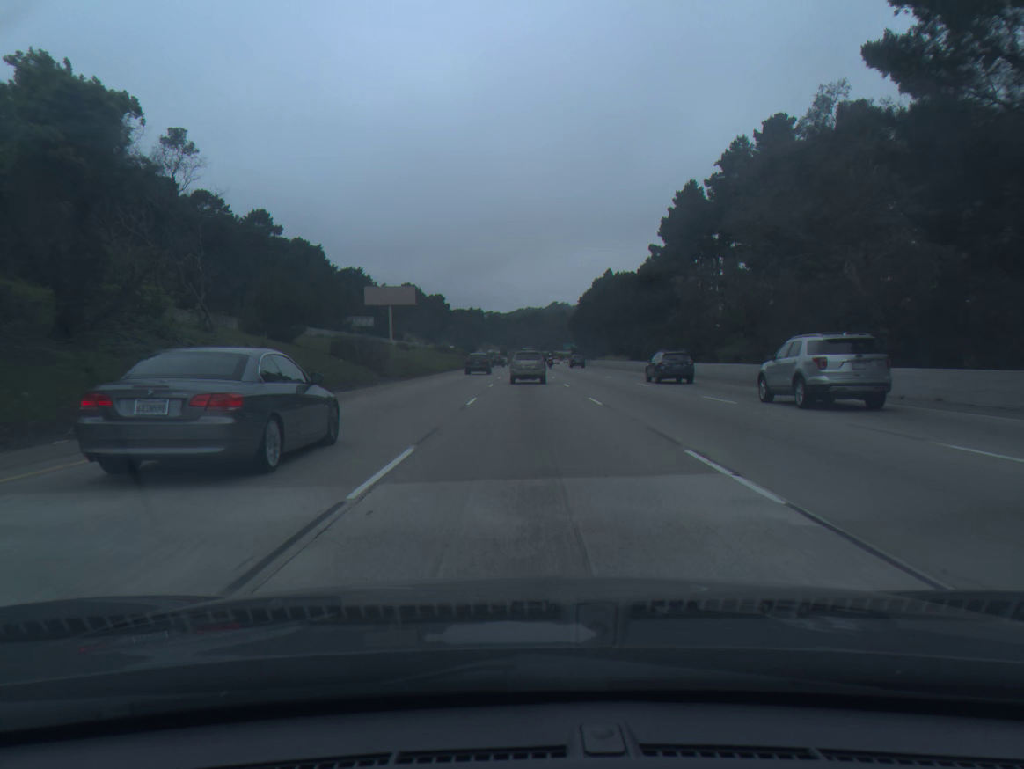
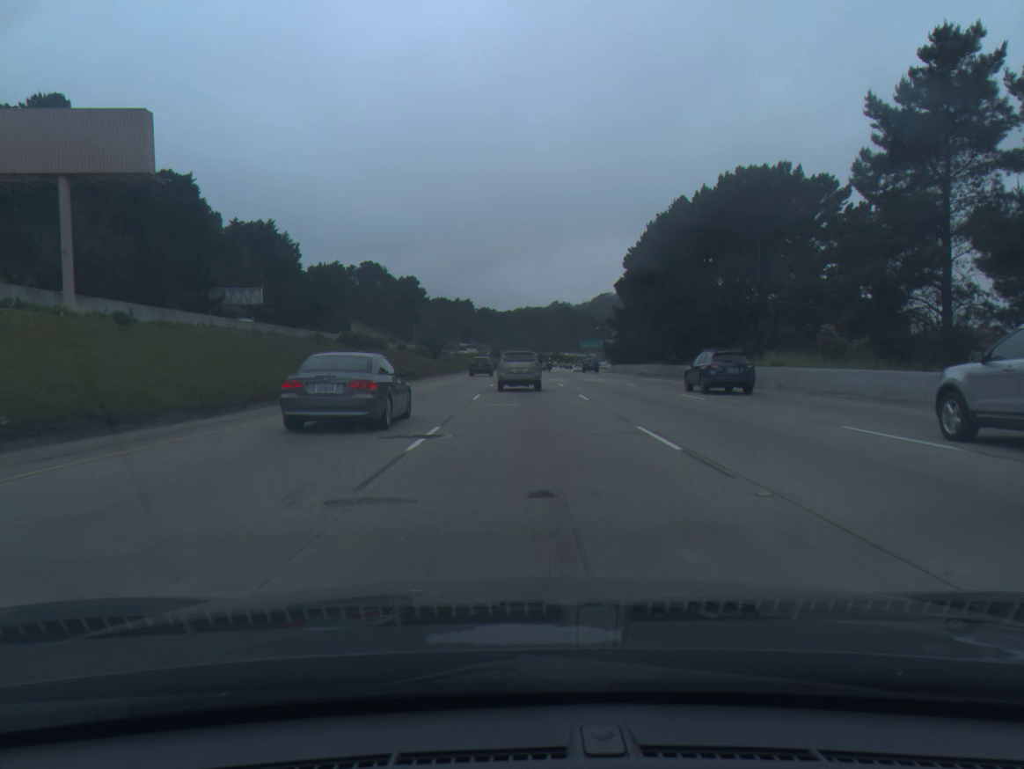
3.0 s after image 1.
(+0.3, +83.7) m; 0°
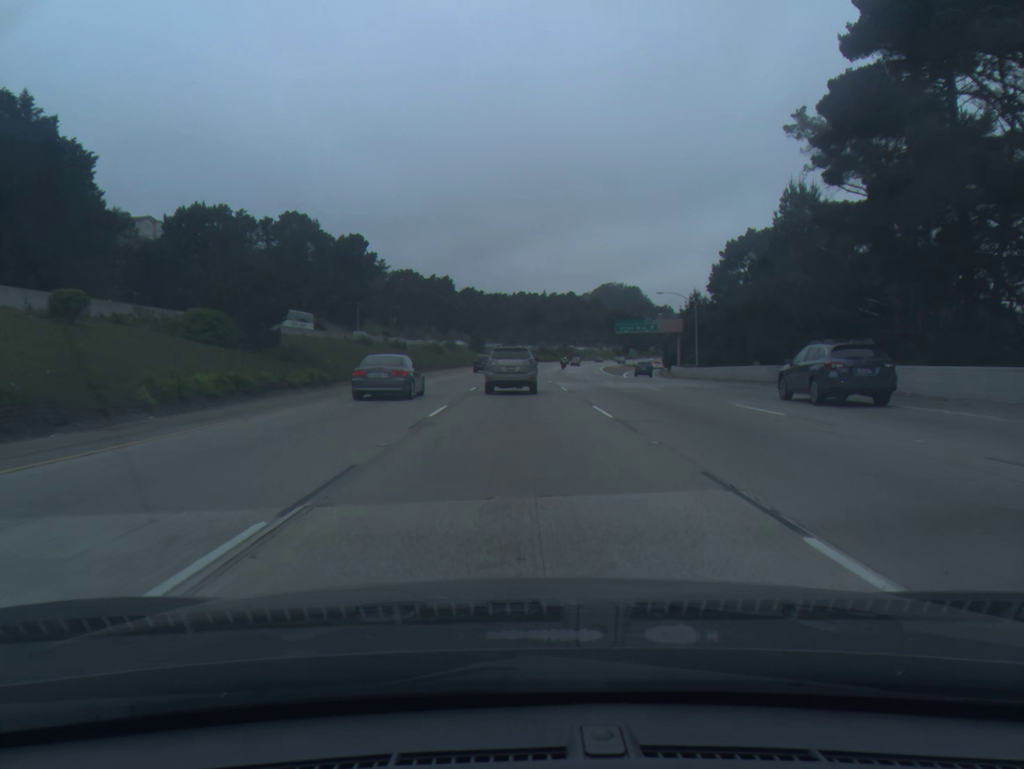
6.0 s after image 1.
(+0.5, +82.0) m; 0°
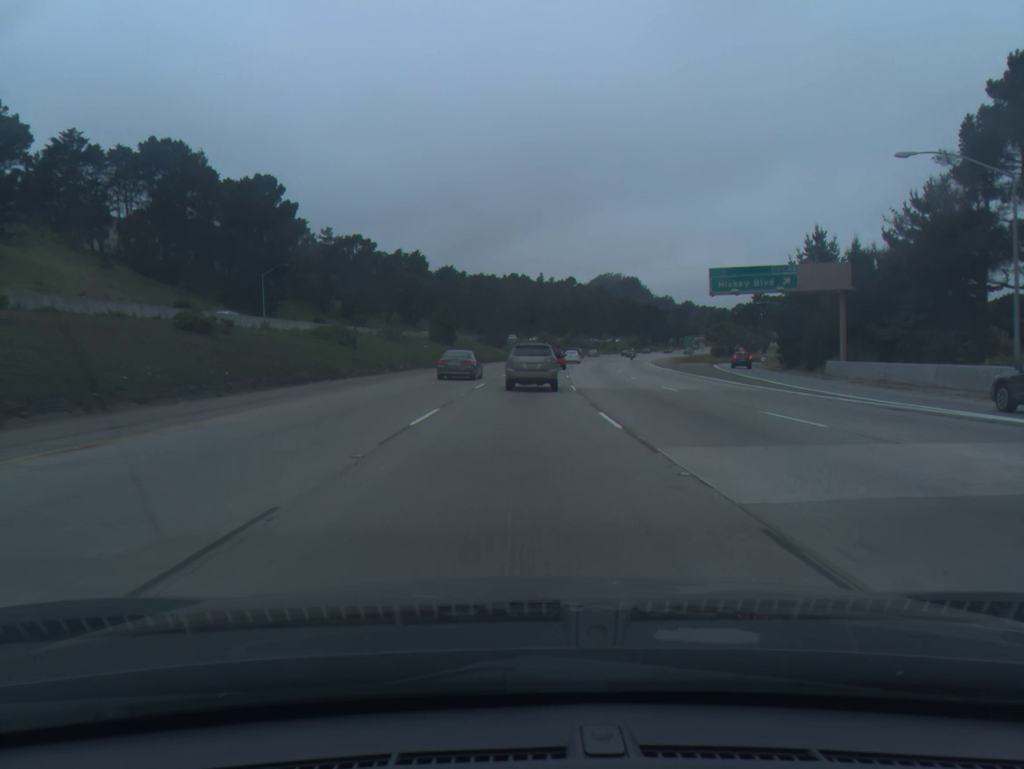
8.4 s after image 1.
(+0.1, +61.1) m; 0°
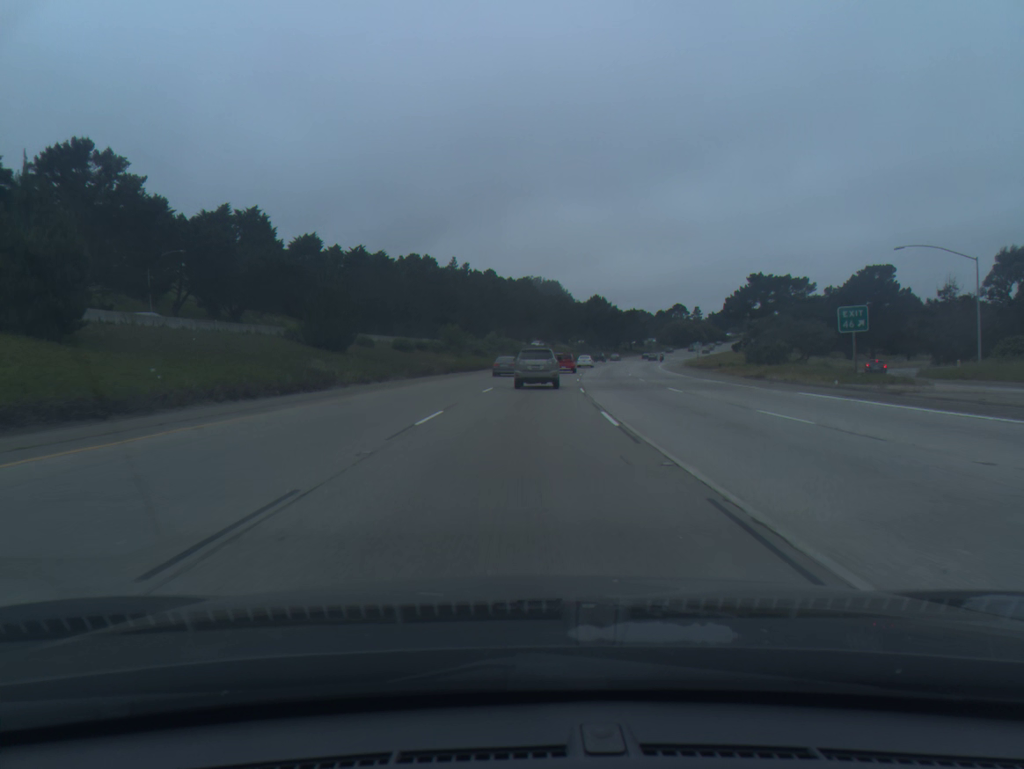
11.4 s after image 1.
(+3.2, +72.2) m; +6°
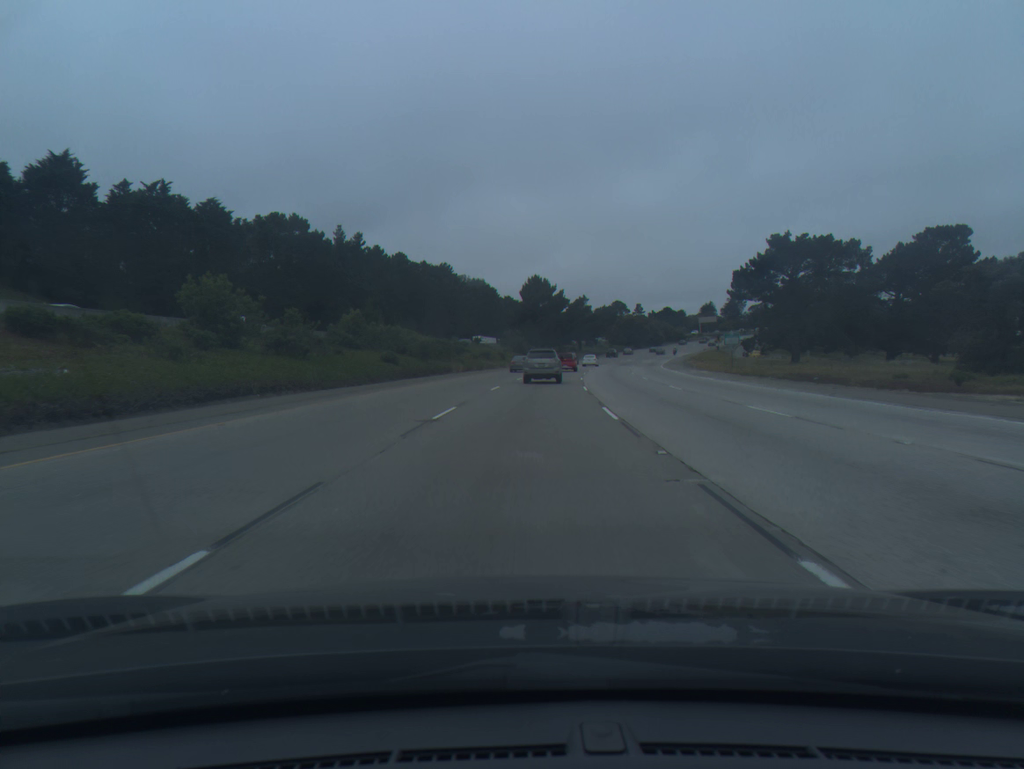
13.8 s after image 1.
(+2.8, +57.0) m; +5°
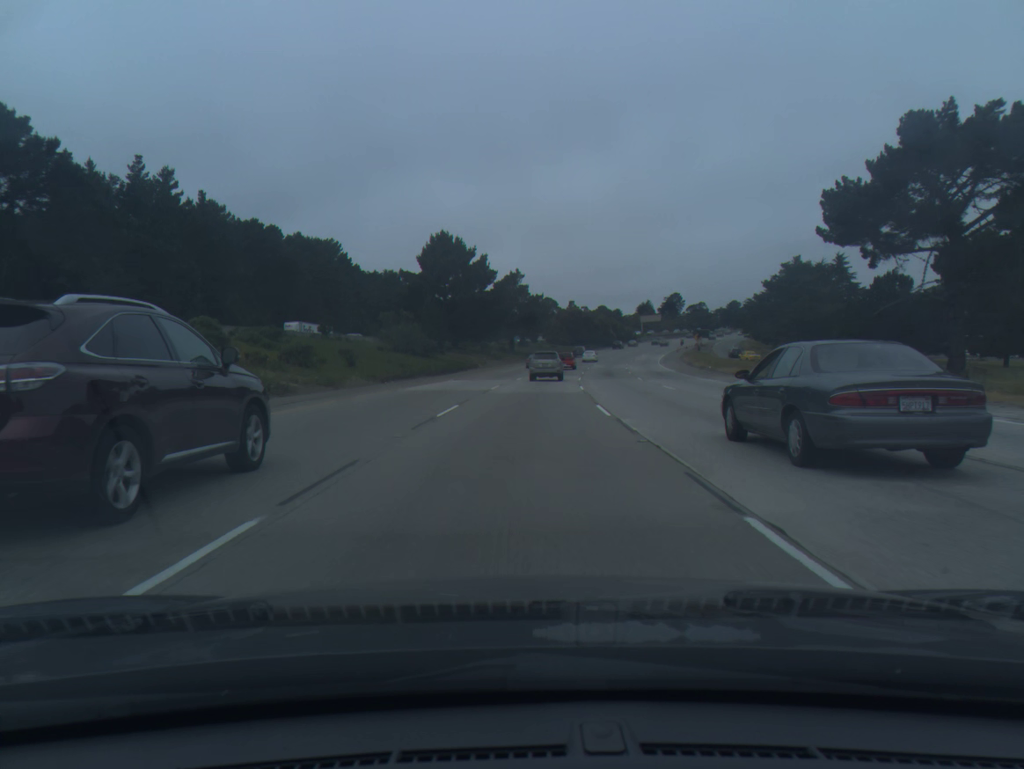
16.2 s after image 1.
(+2.9, +57.0) m; +6°
